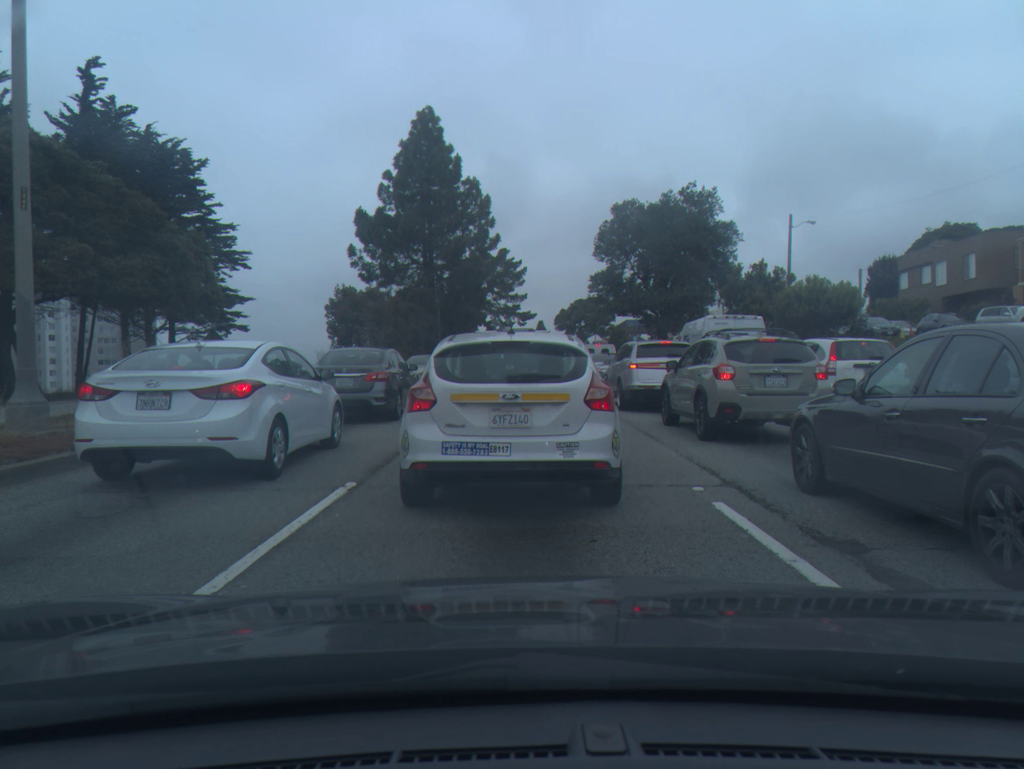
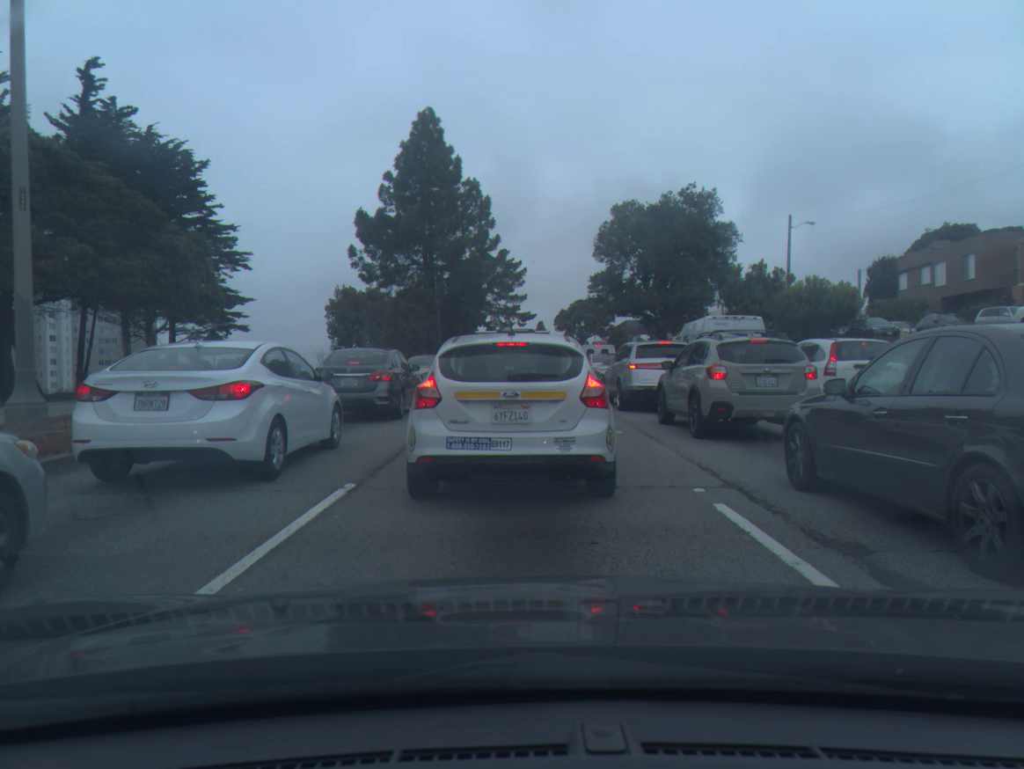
(0.0, 0.0) m; 0°
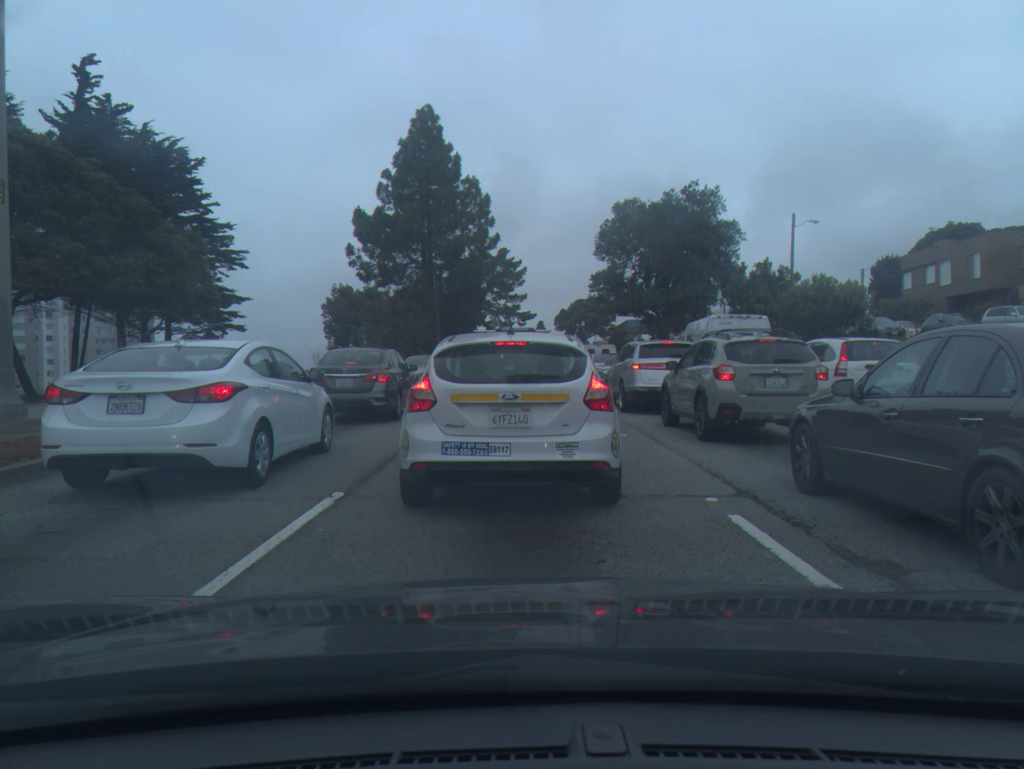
(0.0, +0.4) m; 0°
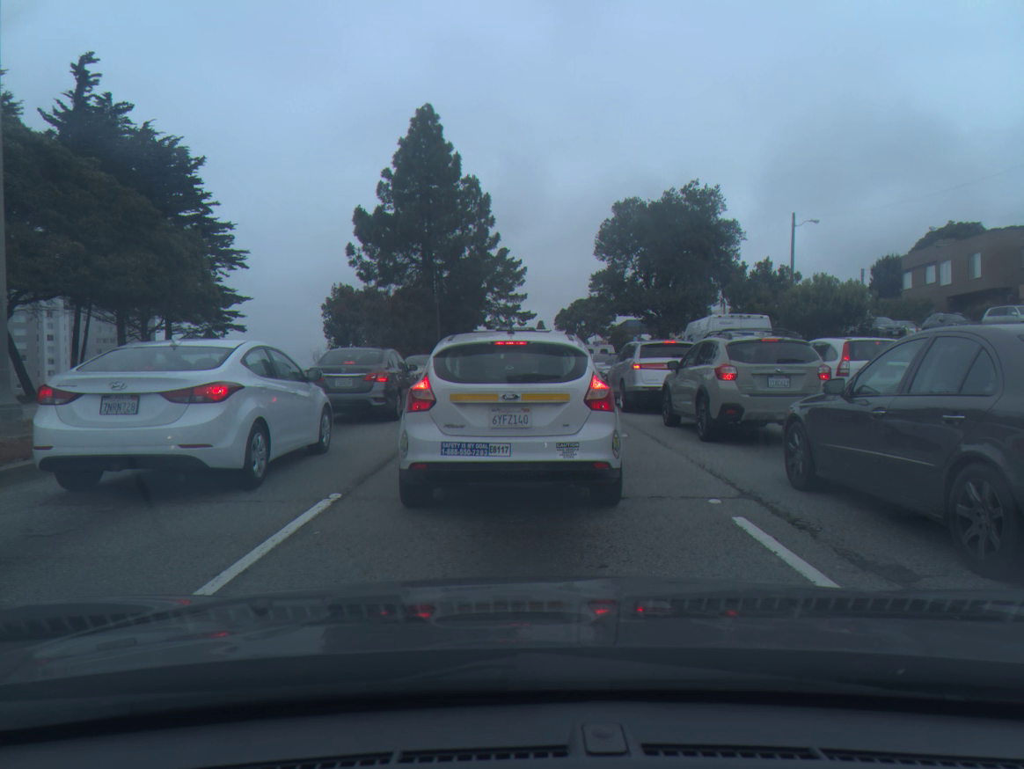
(0.0, +0.1) m; 0°
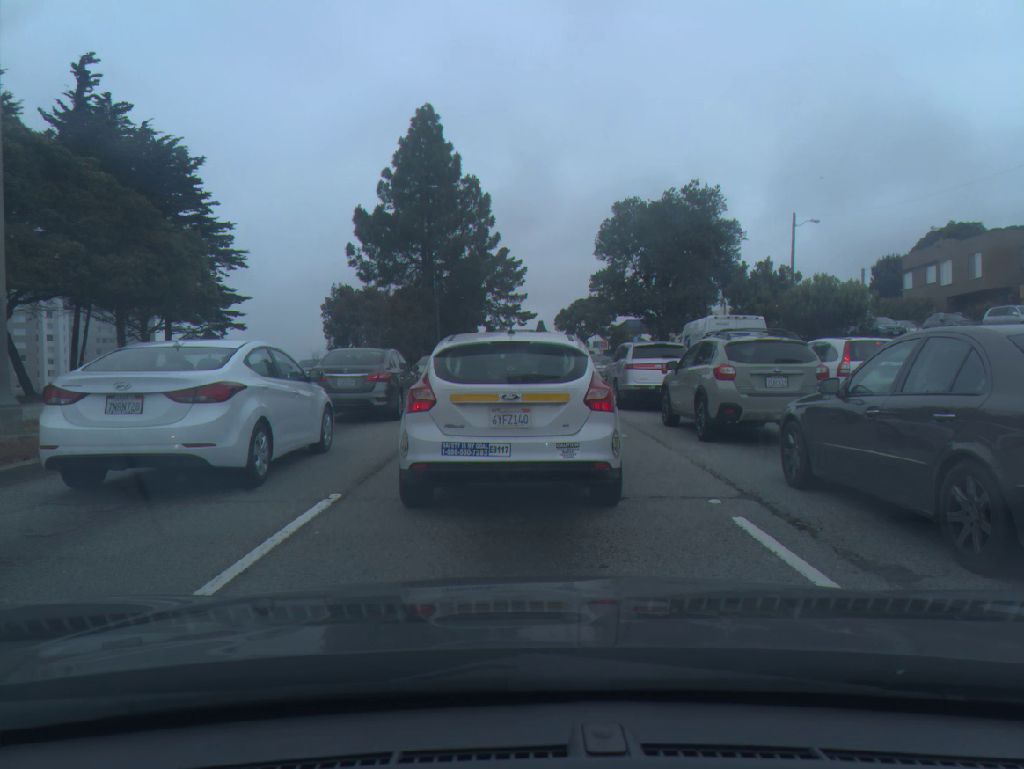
(0.0, 0.0) m; 0°
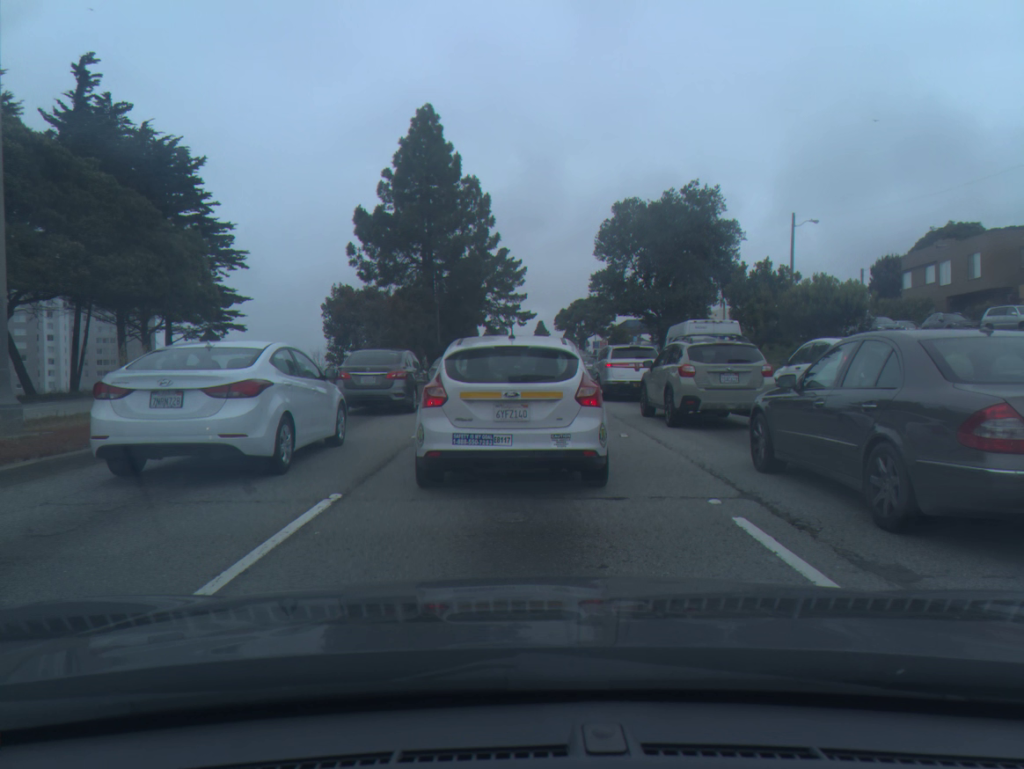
(0.0, 0.0) m; 0°
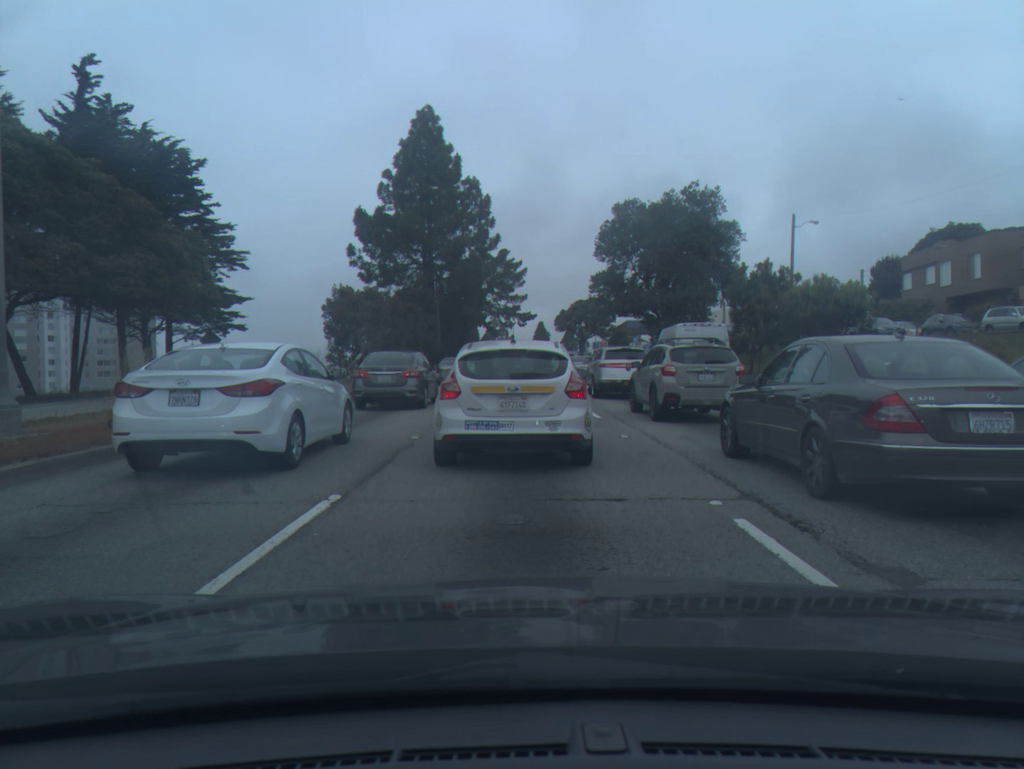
(0.0, 0.0) m; 0°
